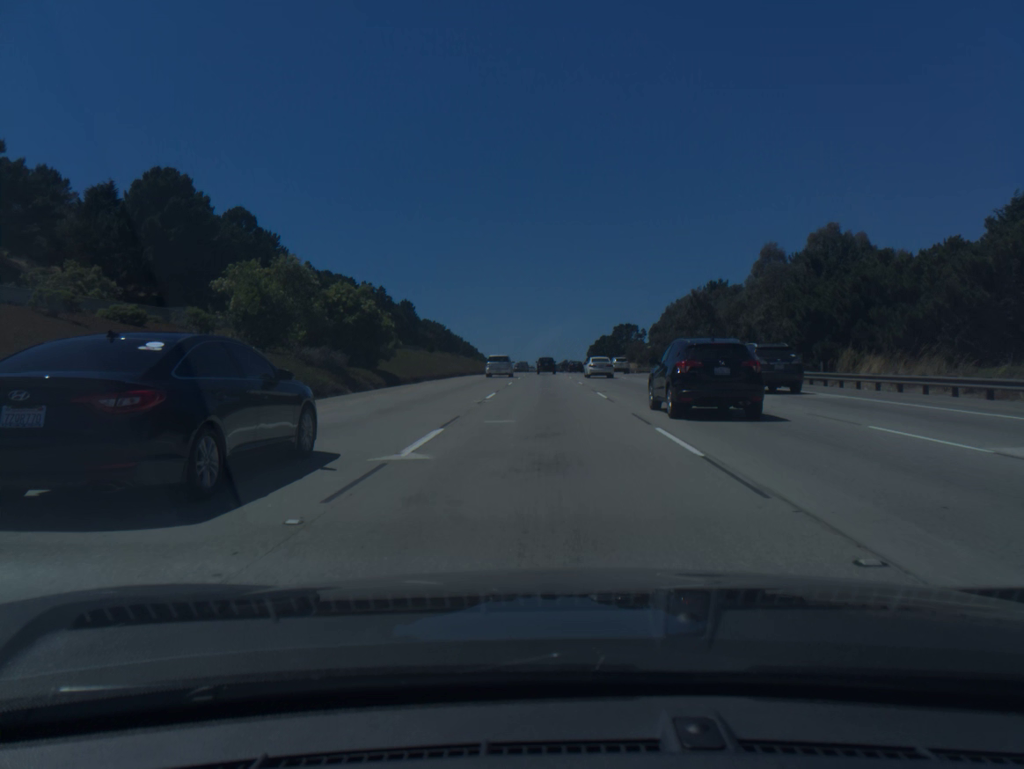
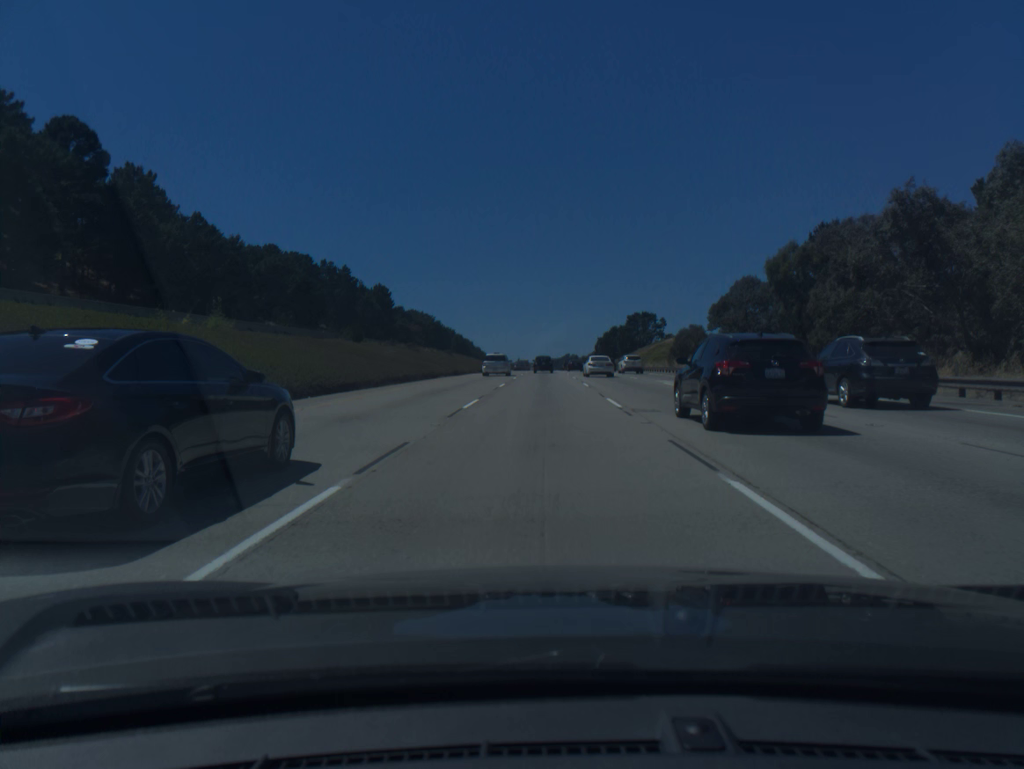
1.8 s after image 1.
(+0.1, +49.7) m; 0°
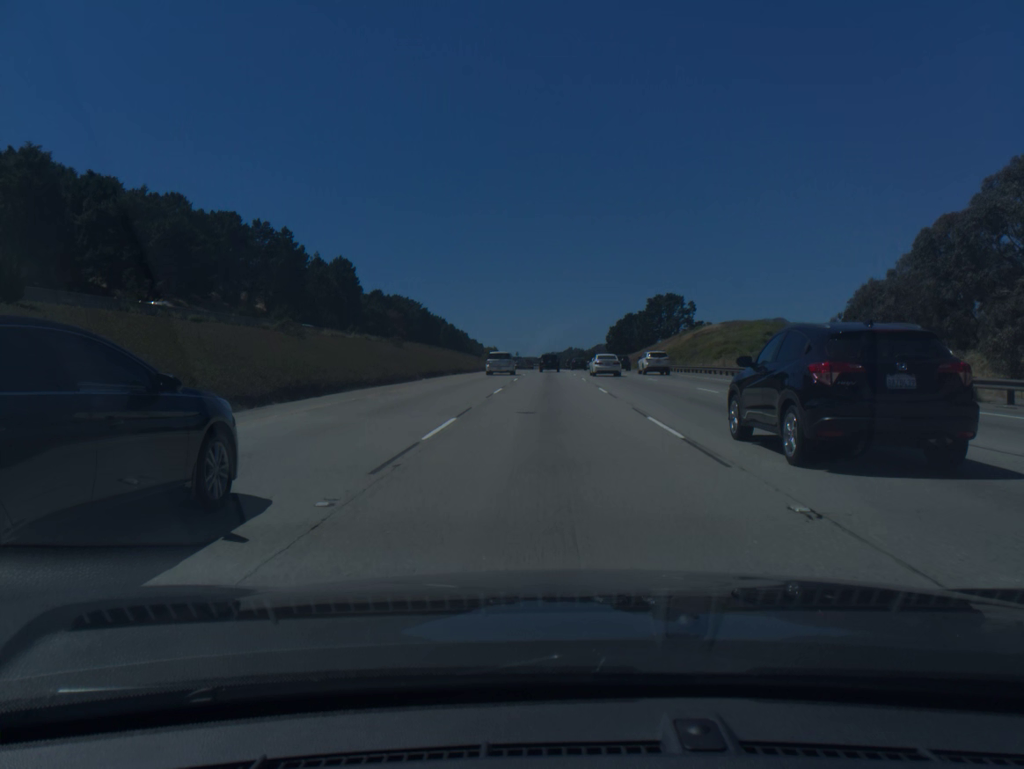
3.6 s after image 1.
(-0.1, +50.5) m; 0°
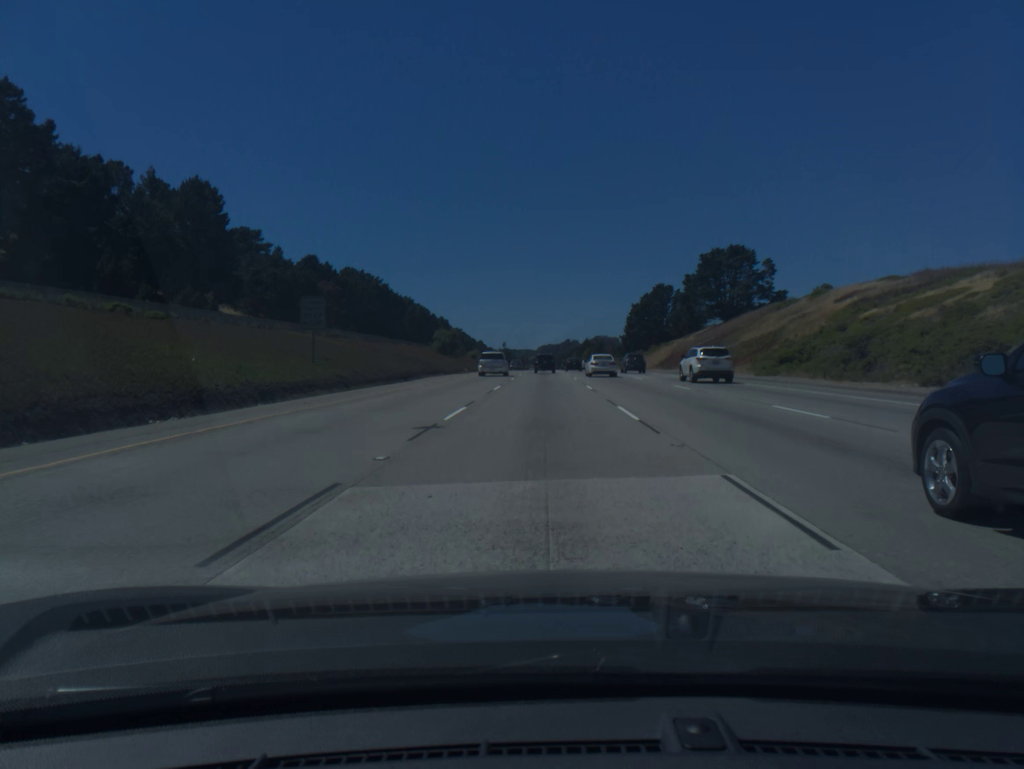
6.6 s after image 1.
(+0.5, +84.2) m; 0°
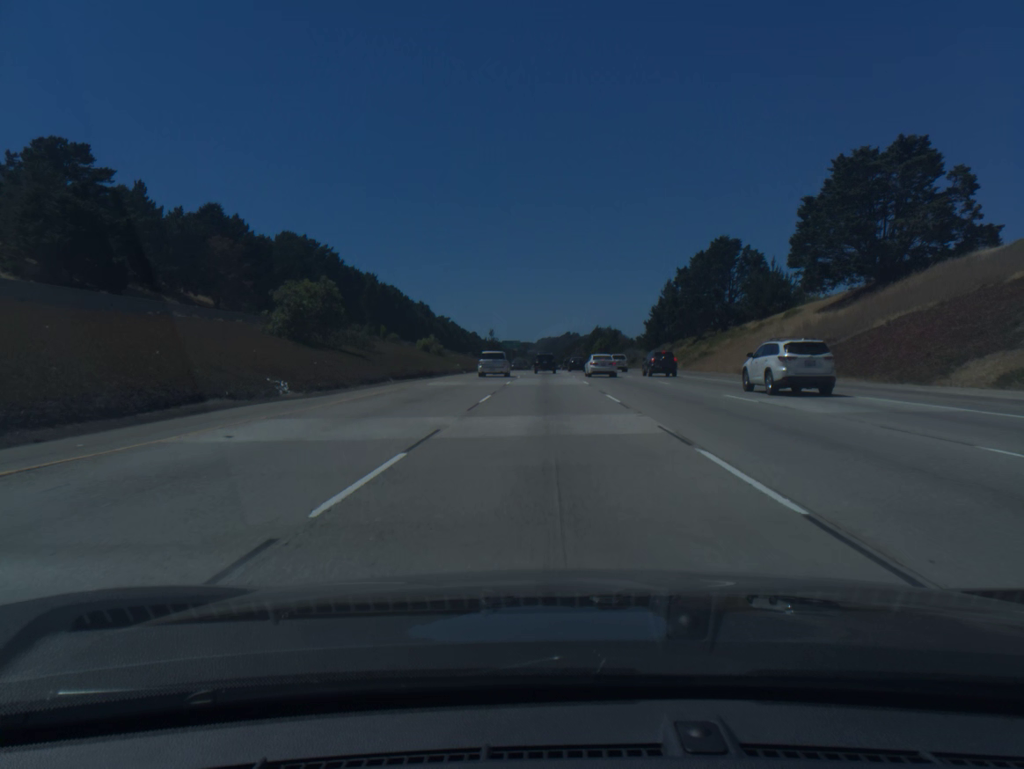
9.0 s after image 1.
(-0.1, +67.3) m; 0°
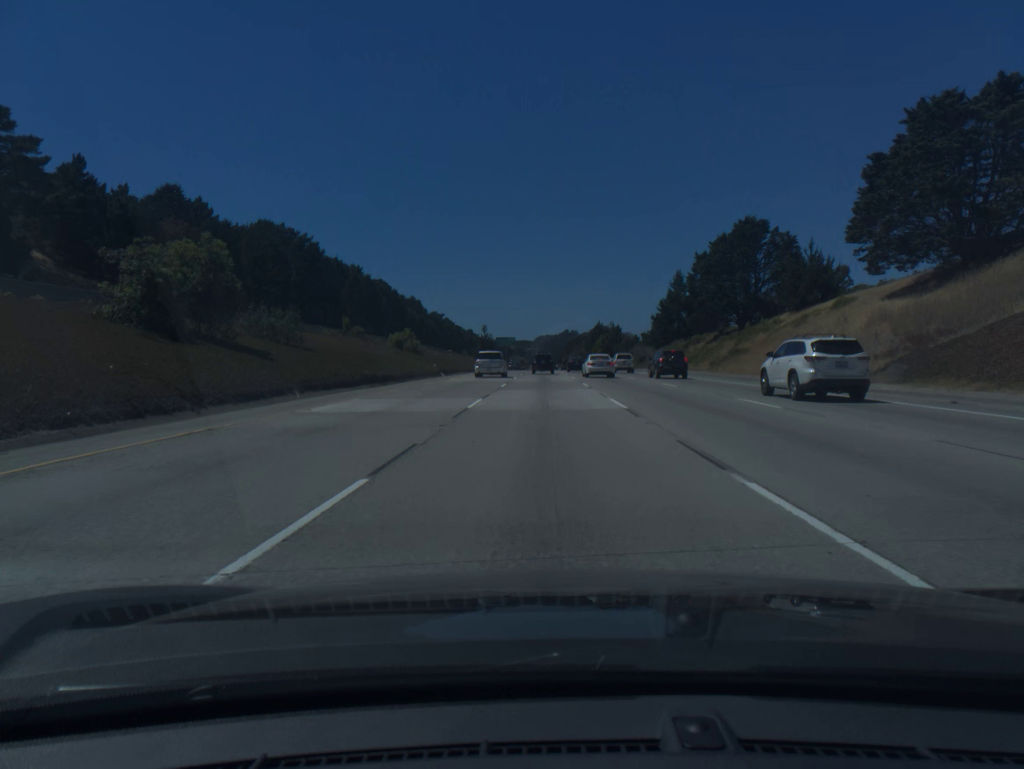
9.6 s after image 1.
(0.0, +16.8) m; 0°
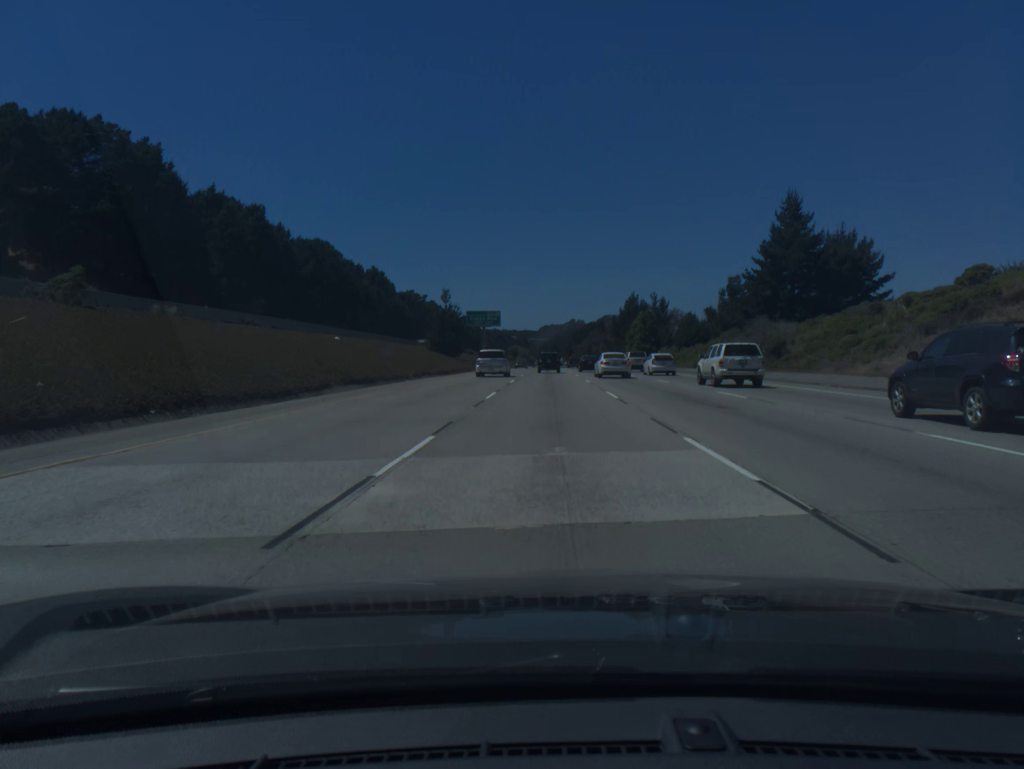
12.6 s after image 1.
(-0.2, +83.8) m; 0°
